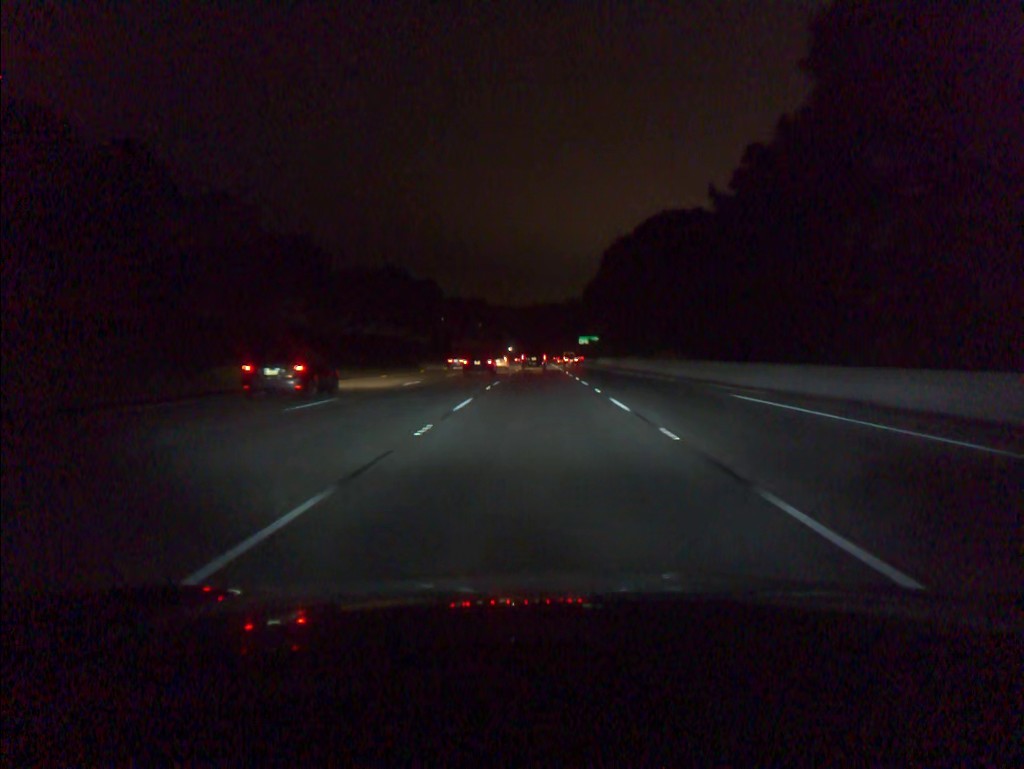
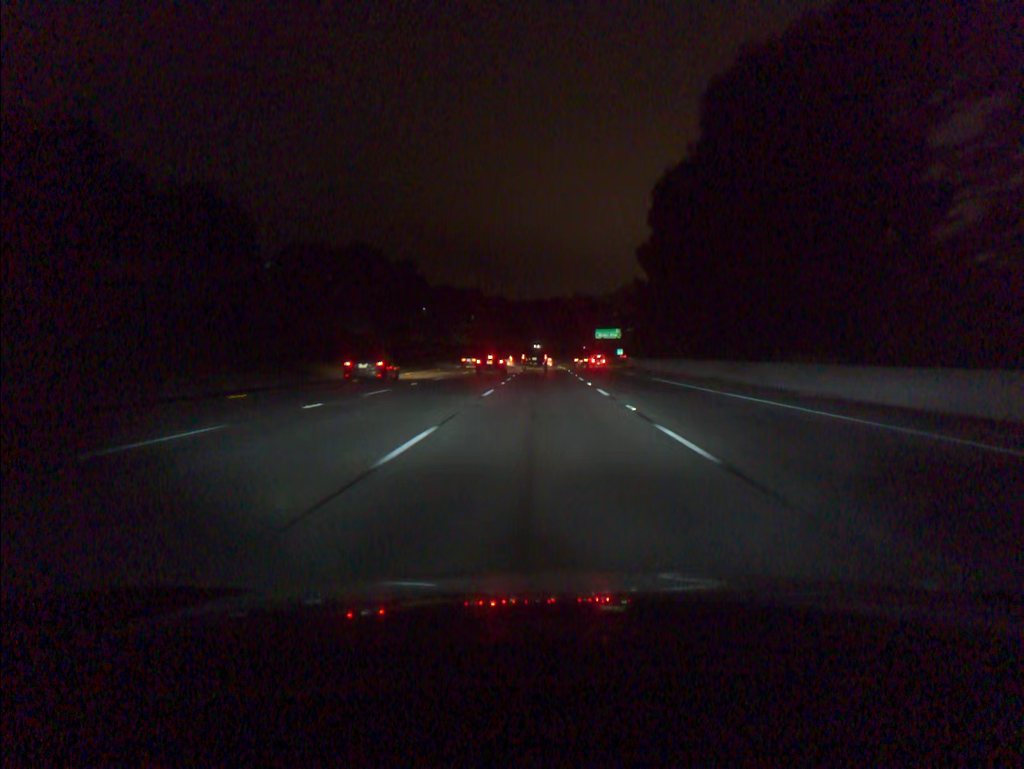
(-0.2, +52.0) m; 0°
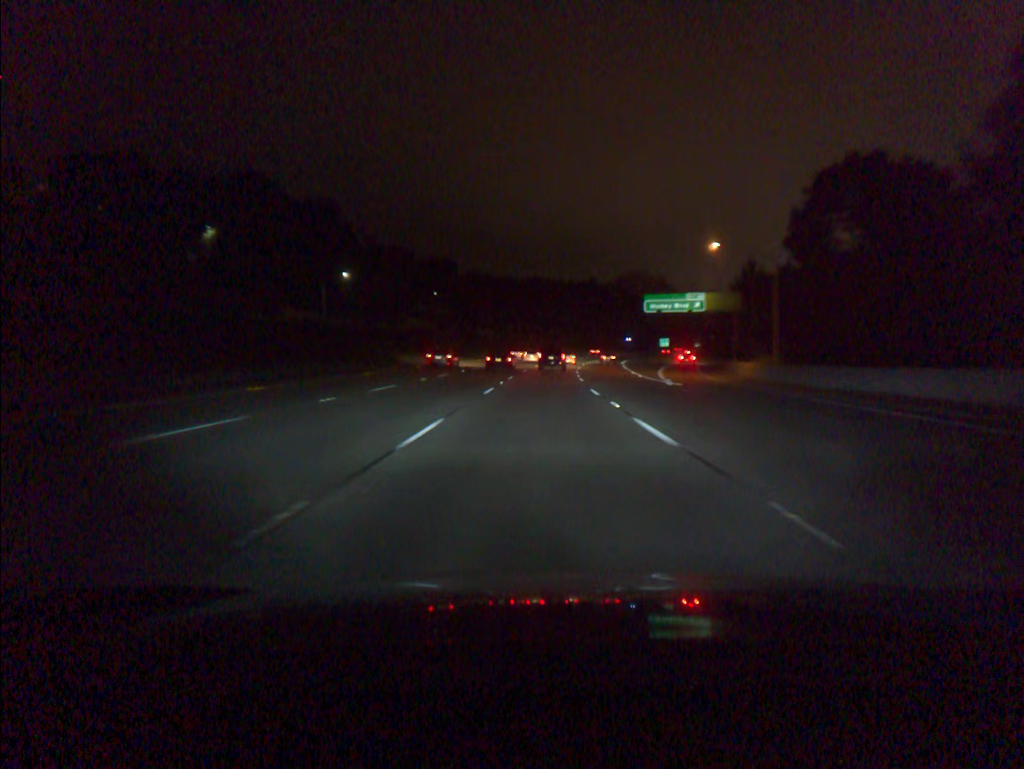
(+0.3, +86.0) m; 0°
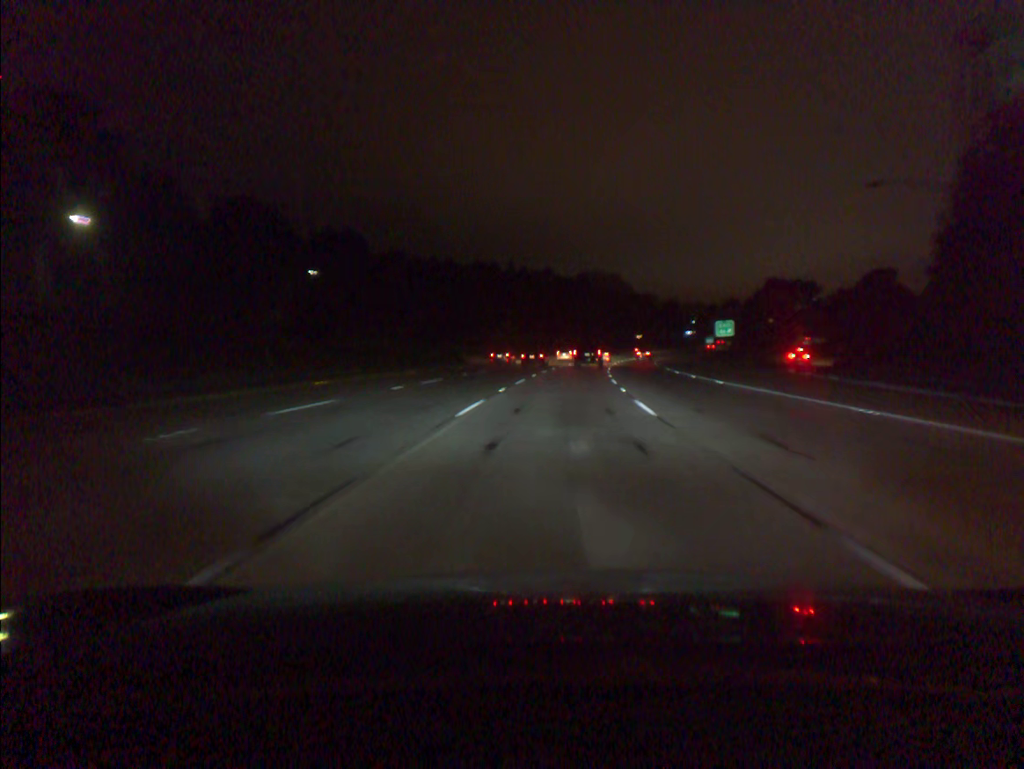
(+1.3, +68.2) m; +4°
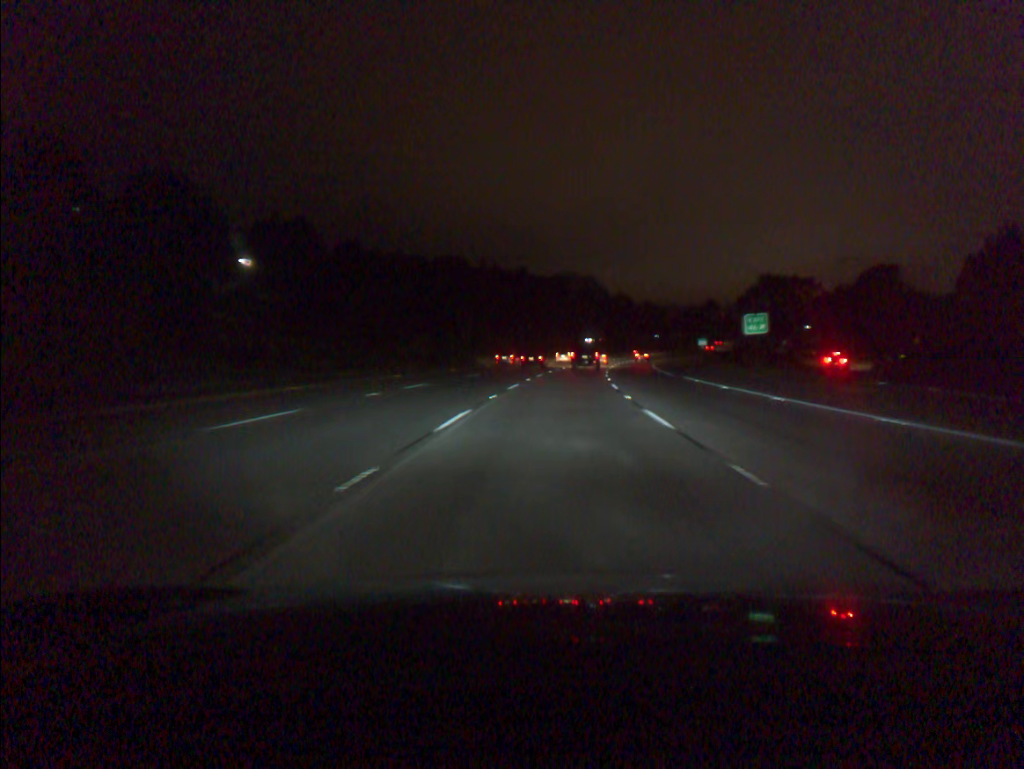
(+0.3, +16.9) m; +2°
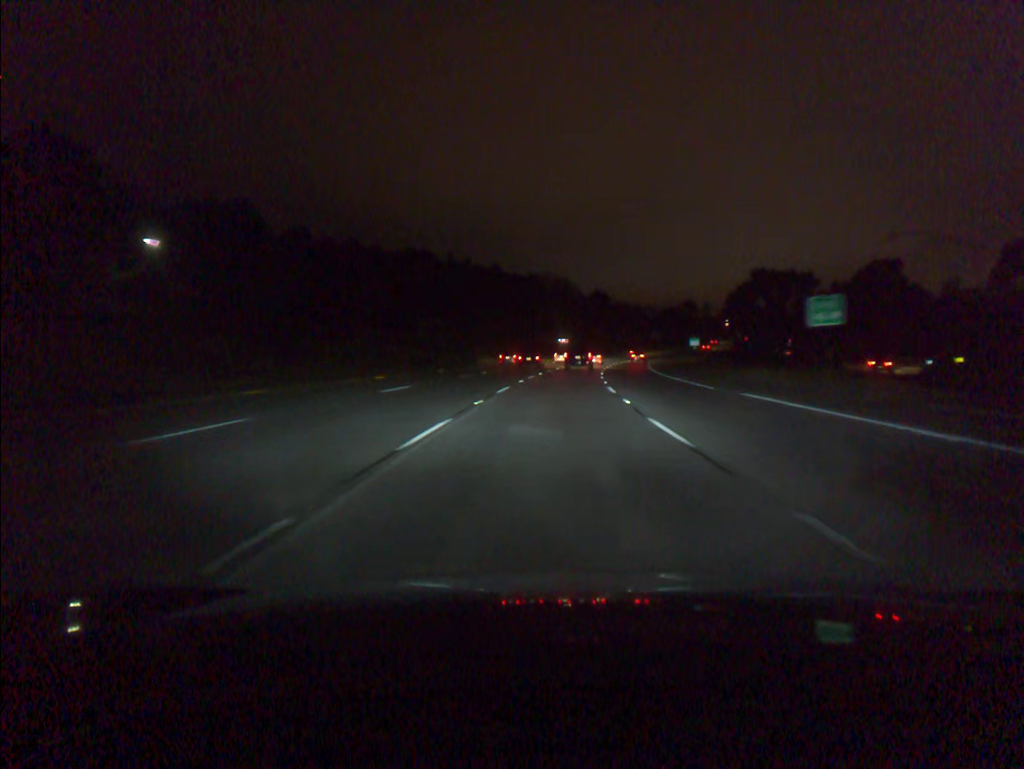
(+0.3, +16.9) m; +2°
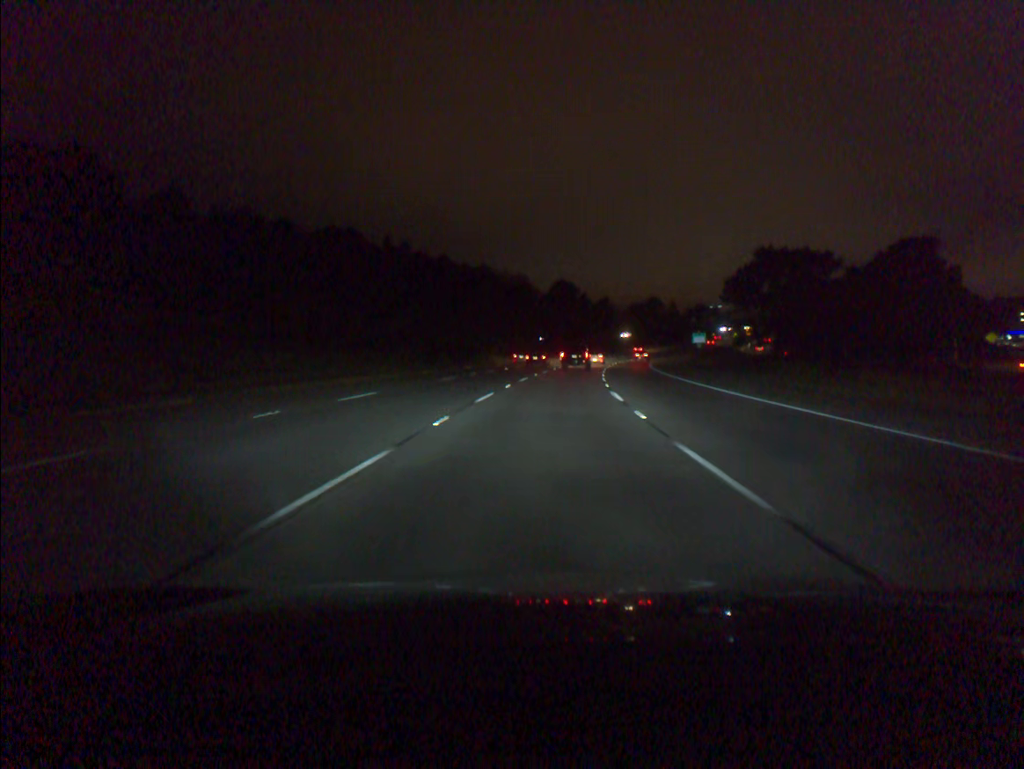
(+1.0, +33.7) m; +3°
